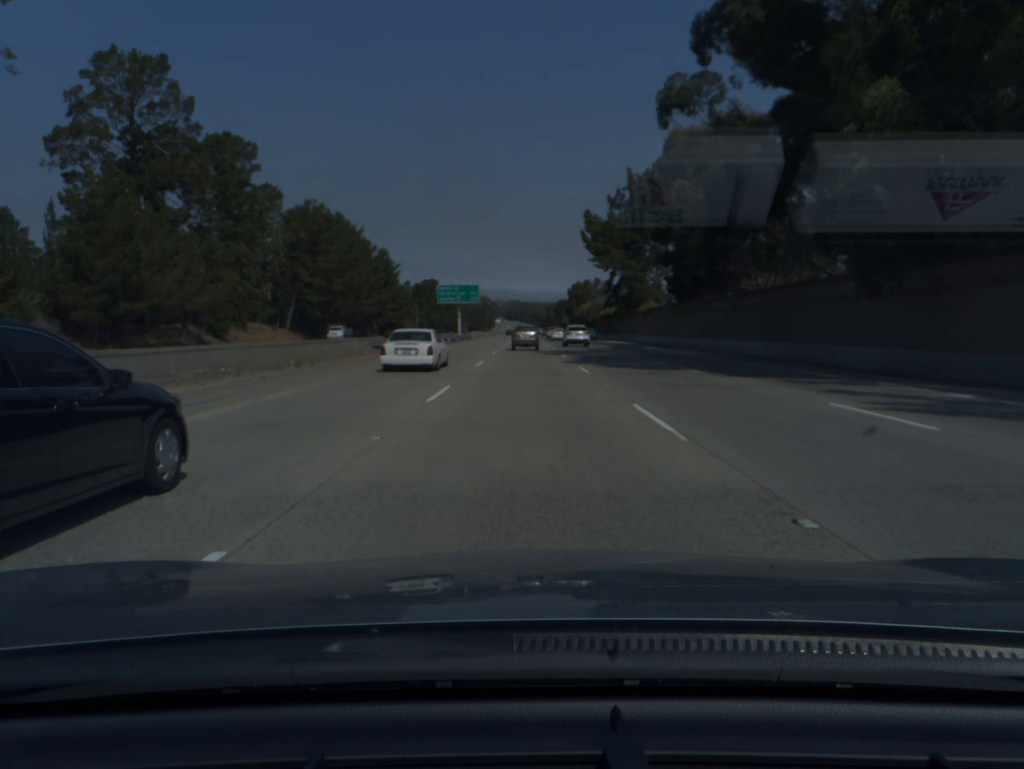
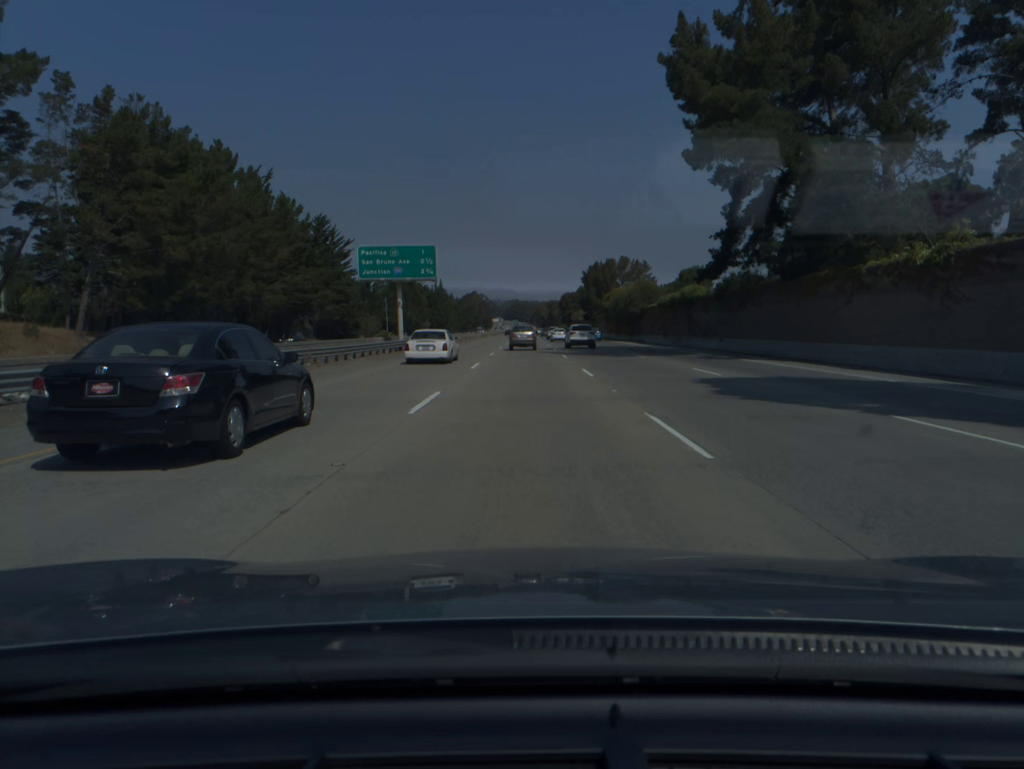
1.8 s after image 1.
(+0.1, +61.0) m; 0°
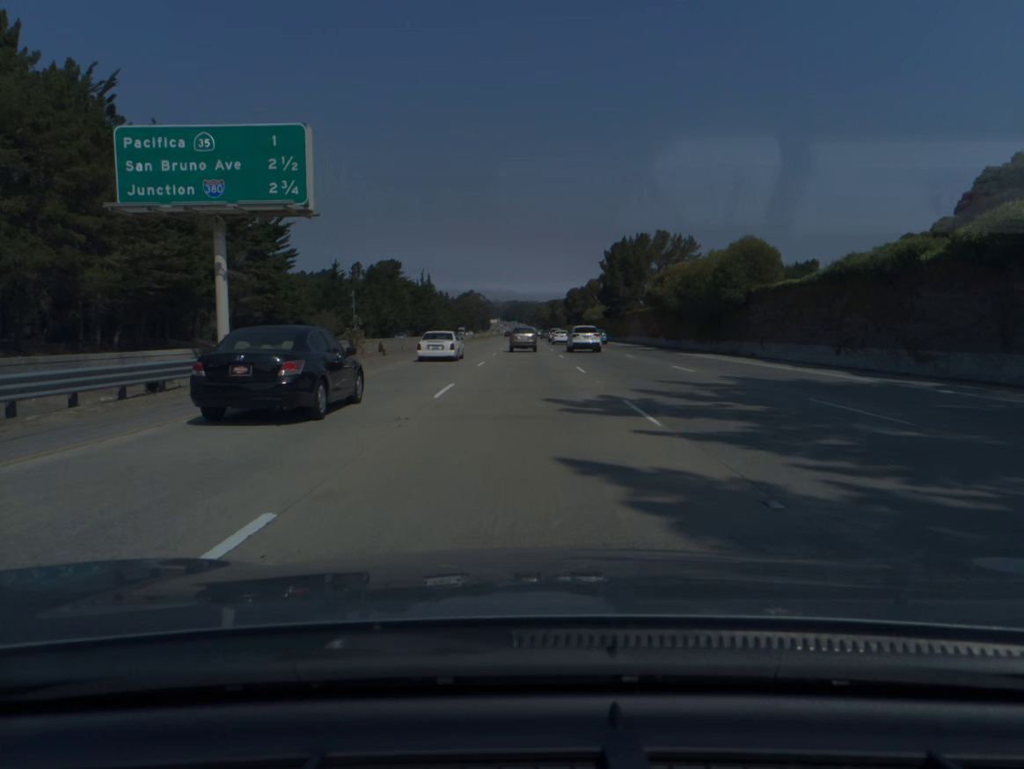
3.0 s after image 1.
(0.0, +40.3) m; 0°
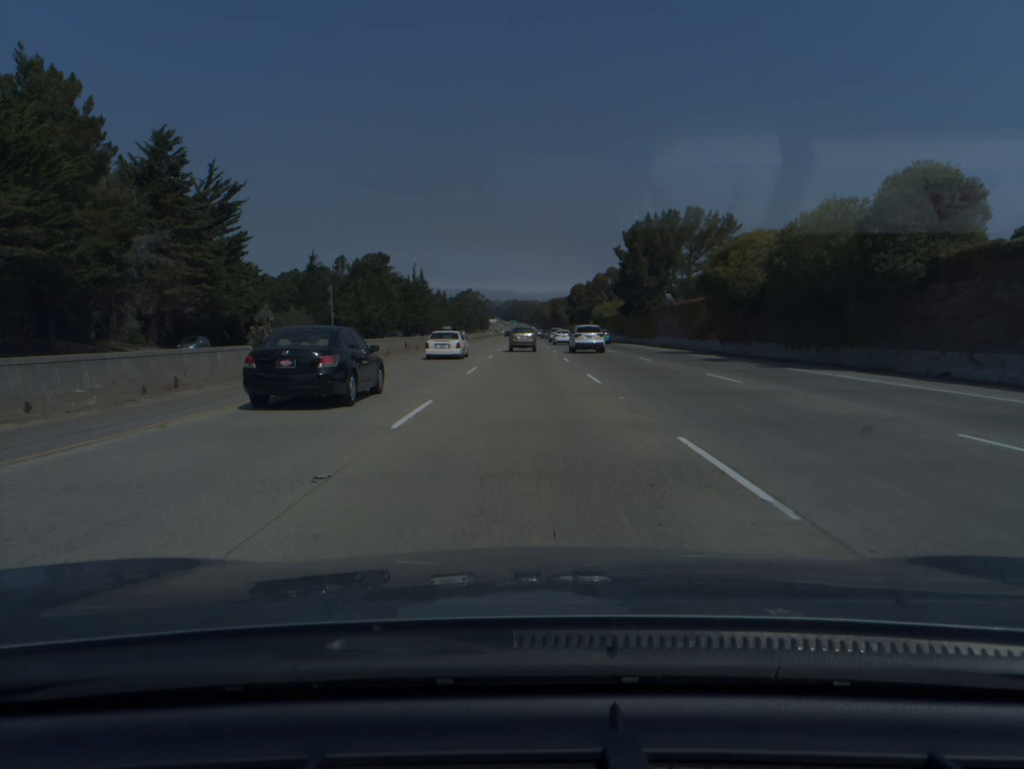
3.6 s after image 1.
(0.0, +20.1) m; 0°
